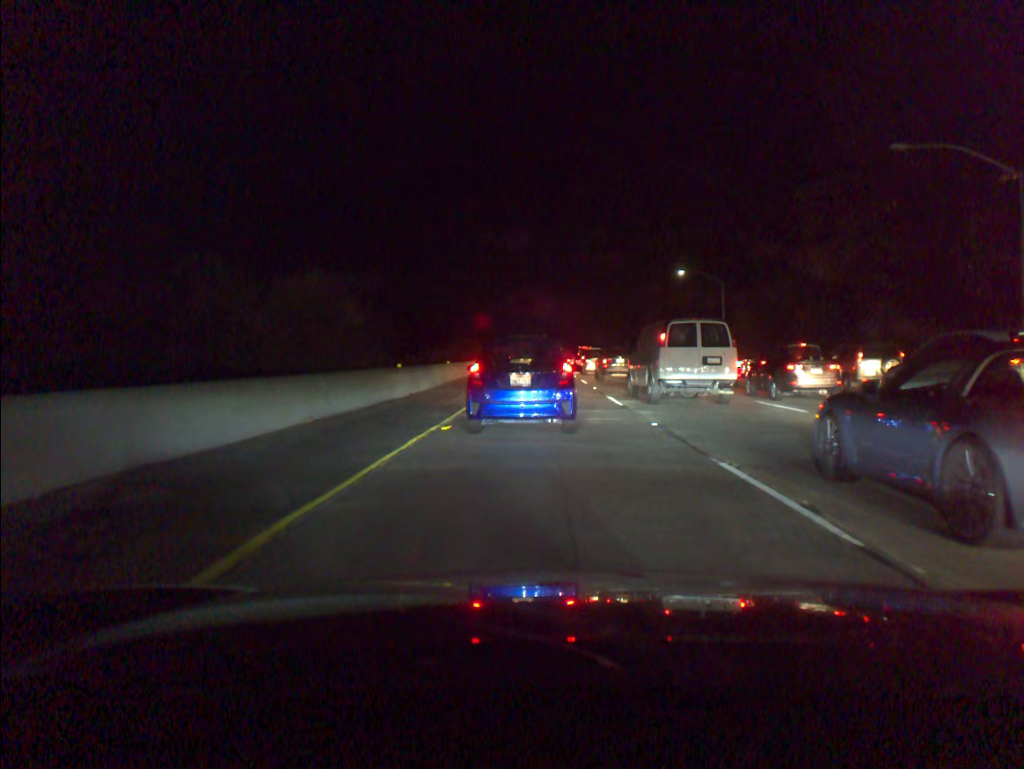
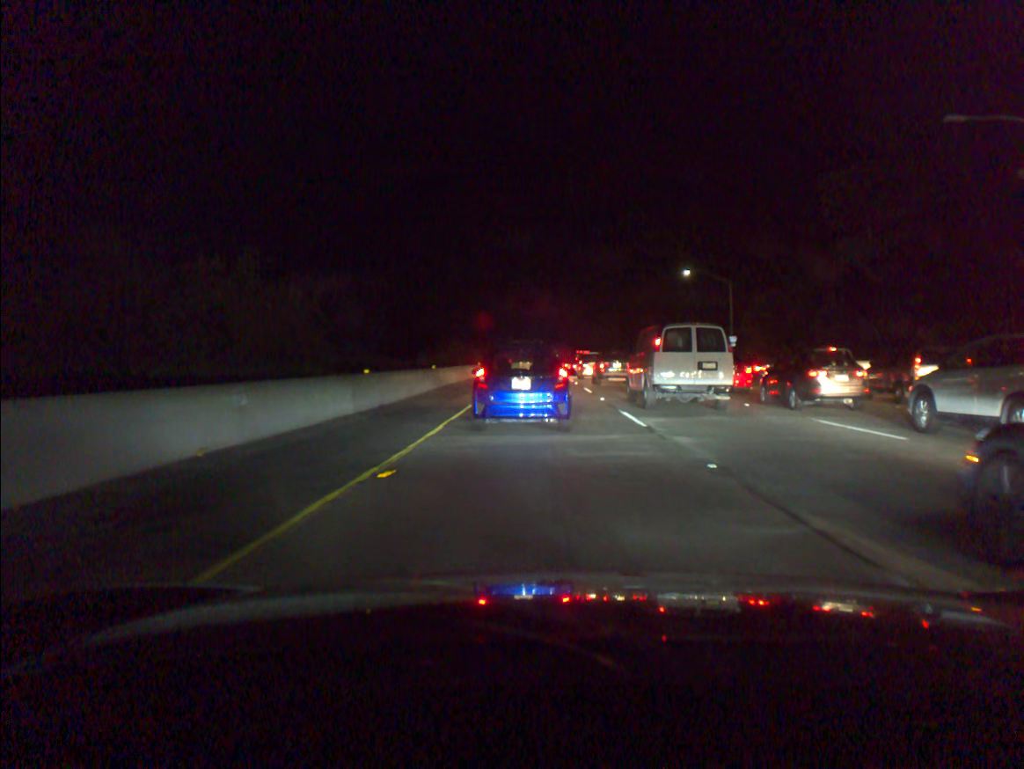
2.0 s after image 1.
(0.0, +4.8) m; 0°
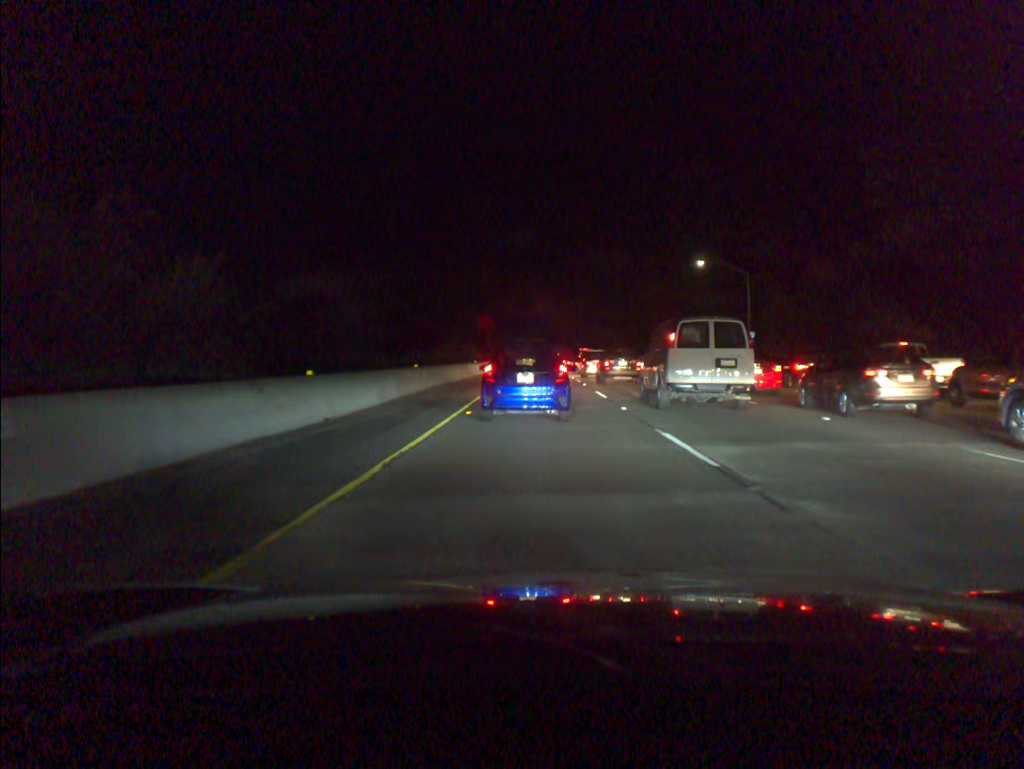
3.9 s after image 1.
(0.0, +5.8) m; 0°
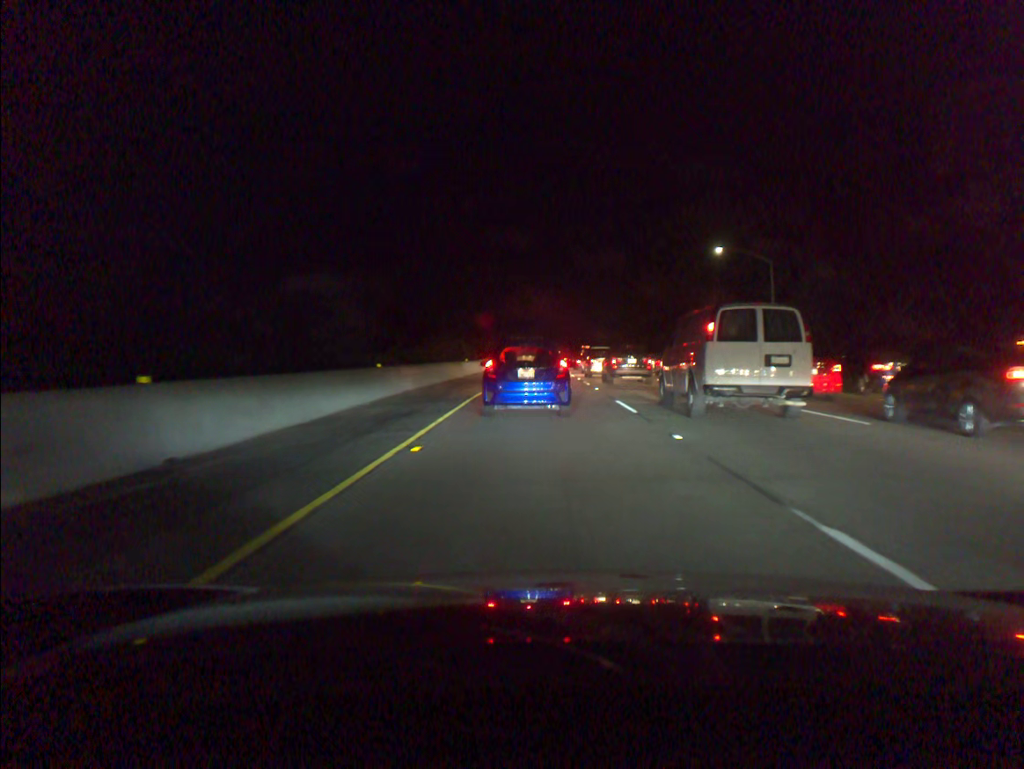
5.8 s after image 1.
(0.0, +7.2) m; 0°
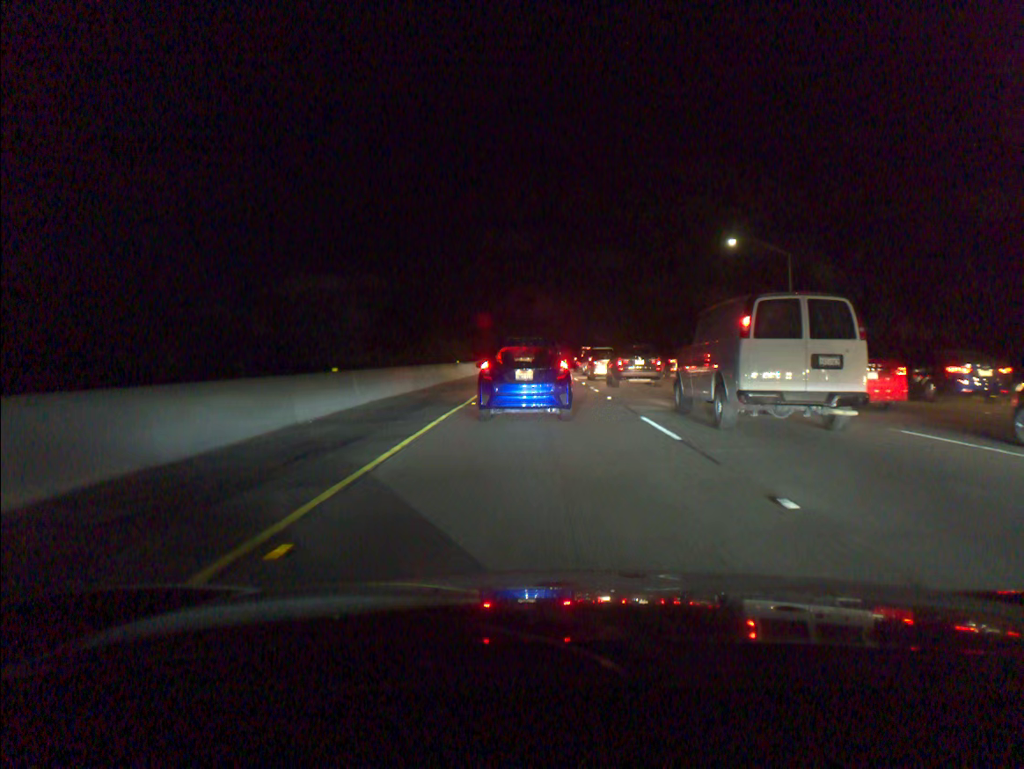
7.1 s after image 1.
(0.0, +5.2) m; 0°
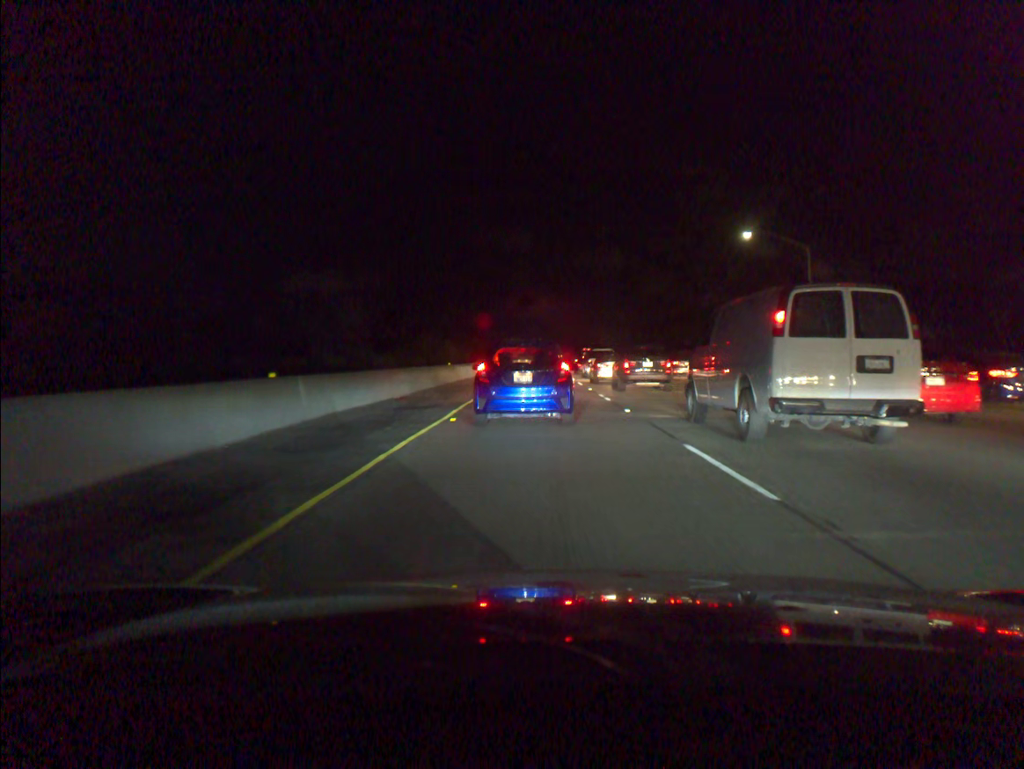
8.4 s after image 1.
(0.0, +4.6) m; 0°
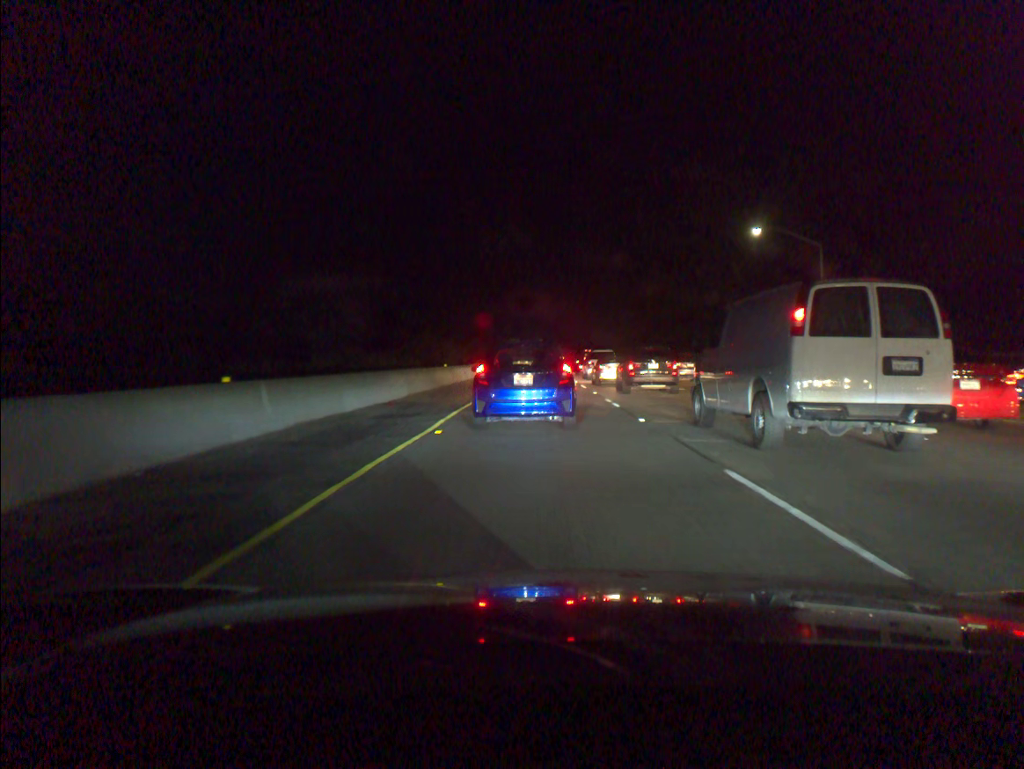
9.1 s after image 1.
(0.0, +2.3) m; 0°
